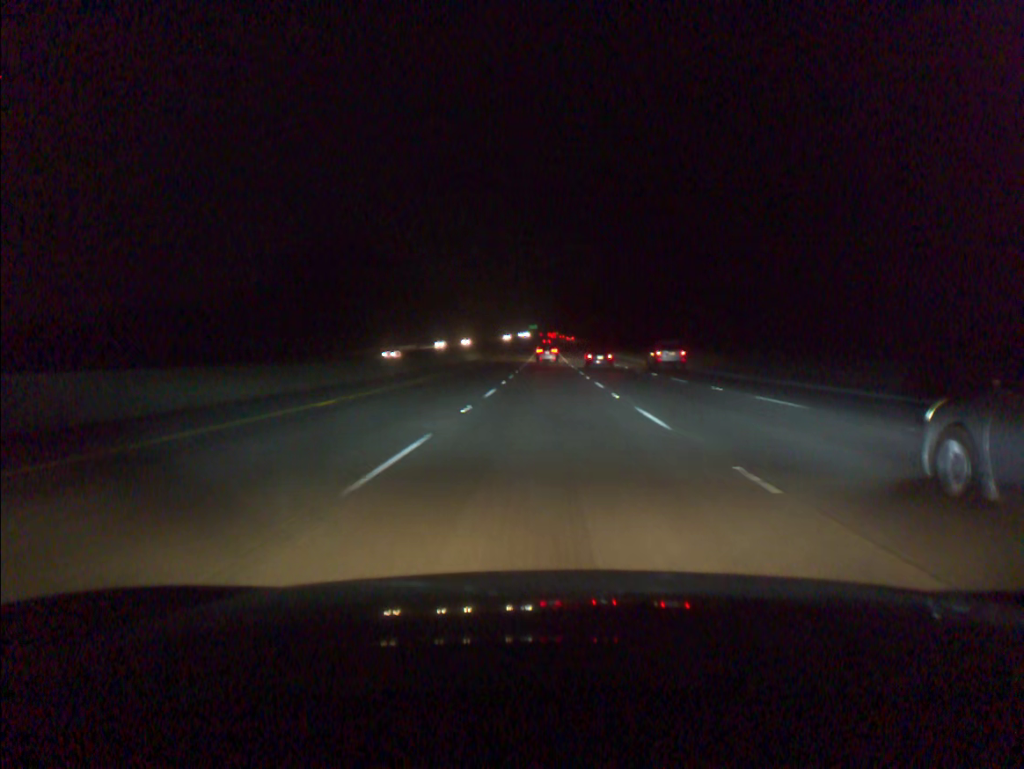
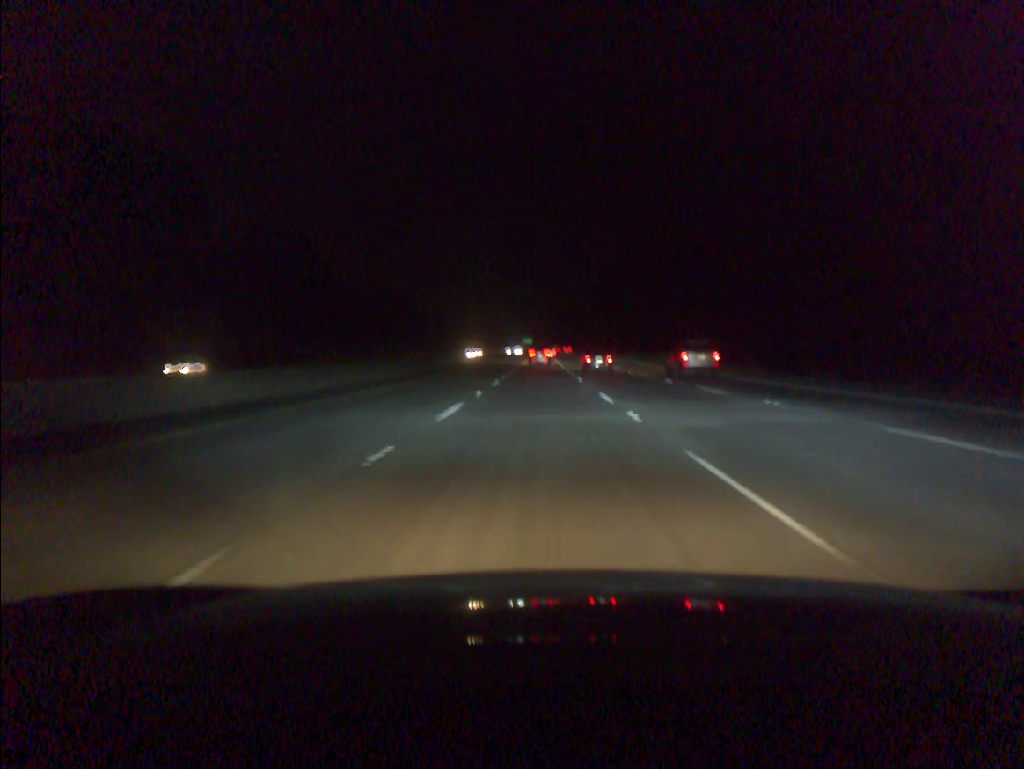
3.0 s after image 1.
(+0.8, +94.8) m; 0°
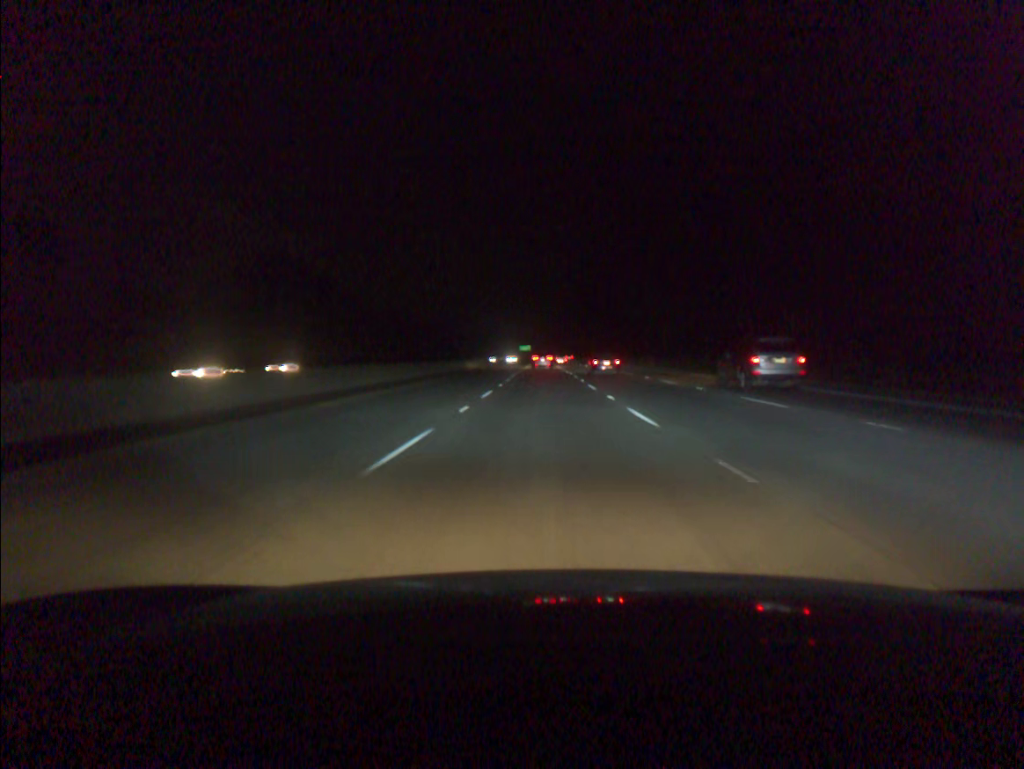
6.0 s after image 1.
(-0.1, +93.9) m; 0°
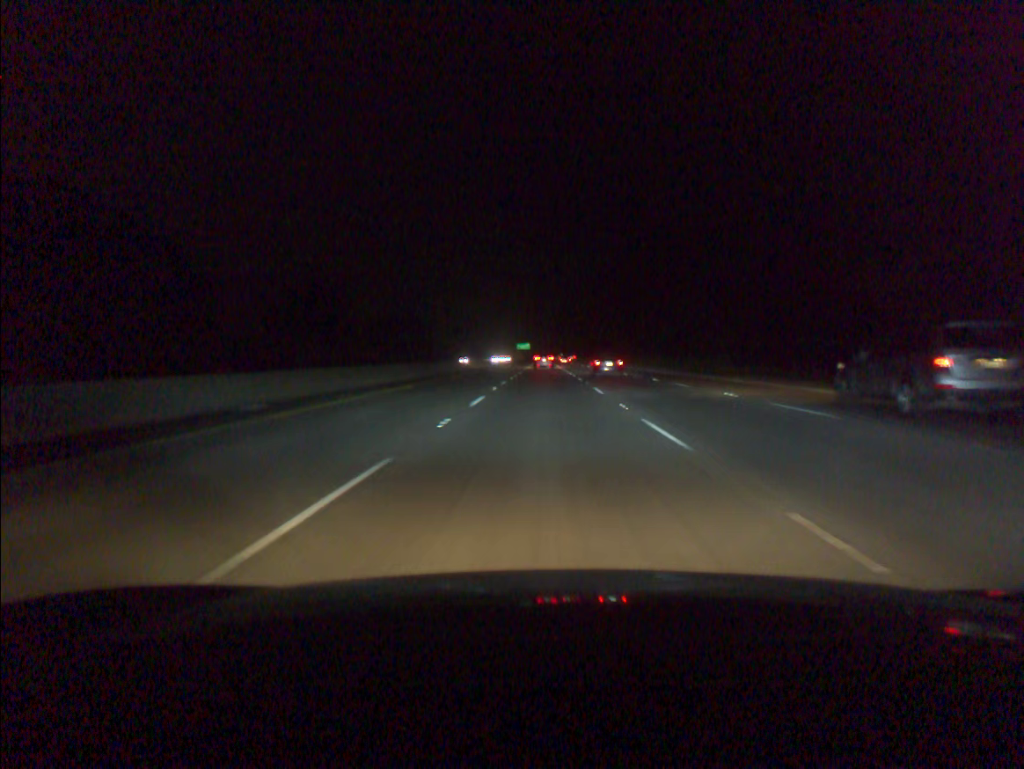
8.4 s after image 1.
(0.0, +75.9) m; 0°
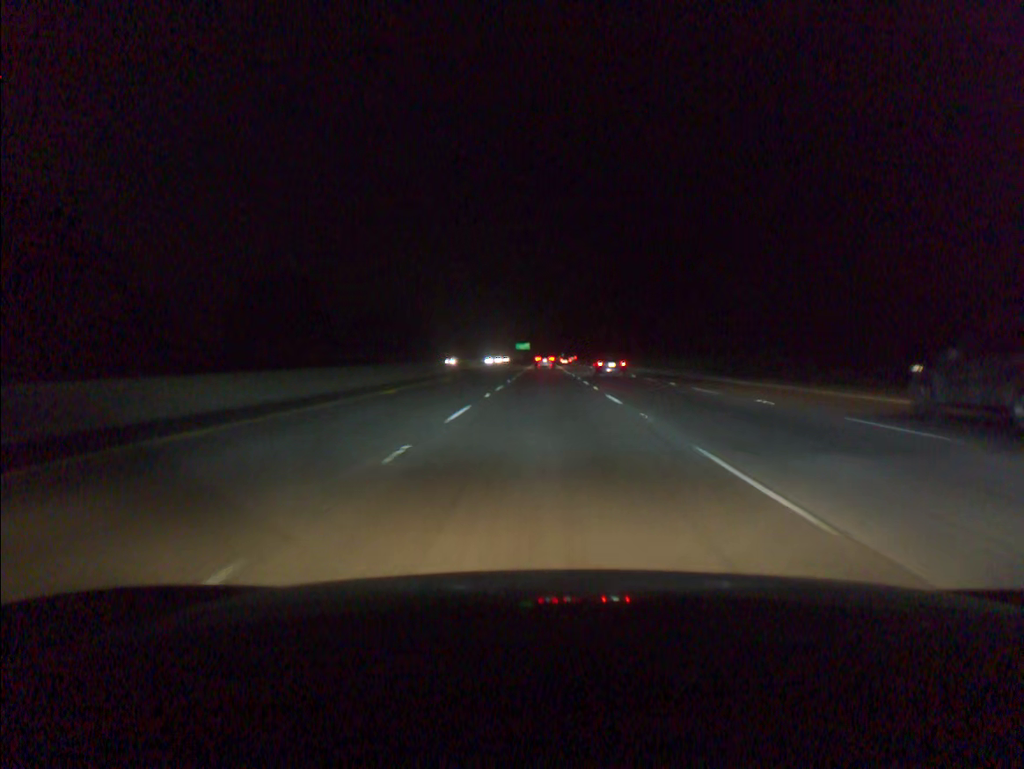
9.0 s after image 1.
(0.0, +19.2) m; 0°
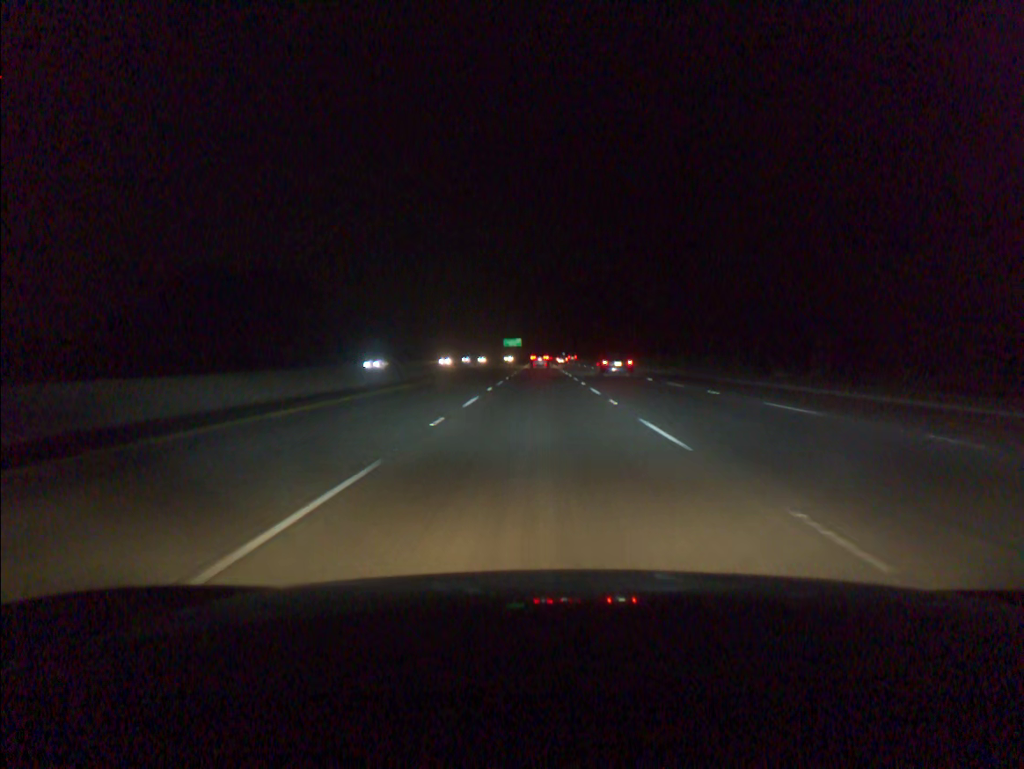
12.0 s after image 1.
(+0.3, +97.2) m; 0°
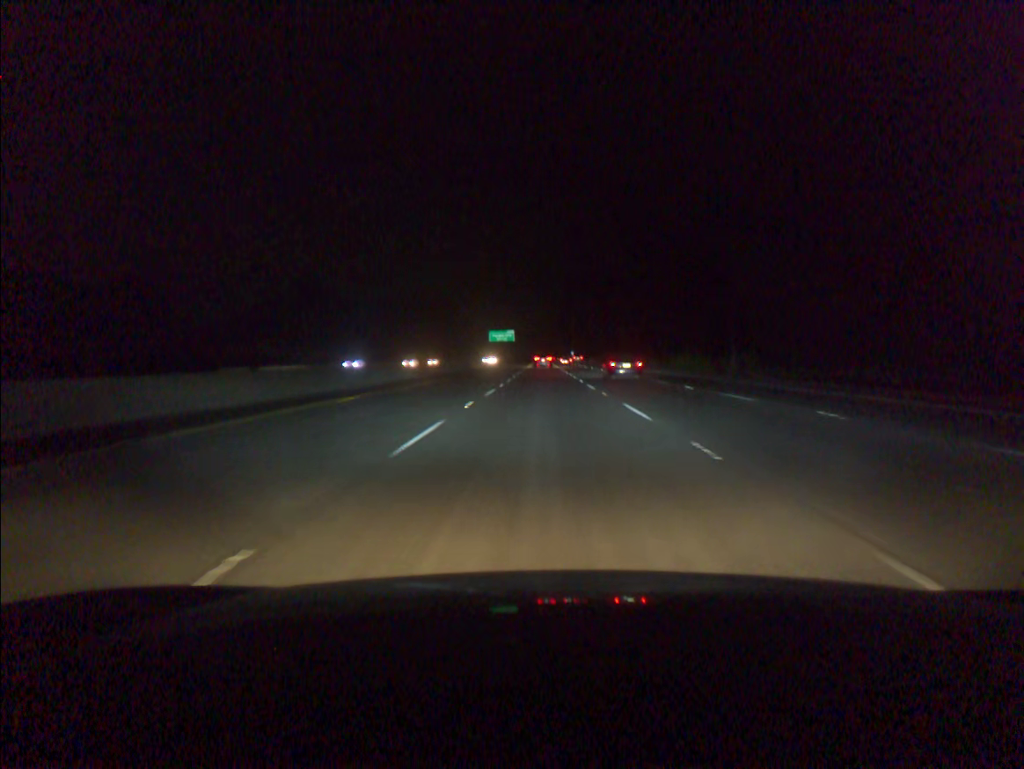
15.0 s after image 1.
(-0.3, +97.7) m; 0°
